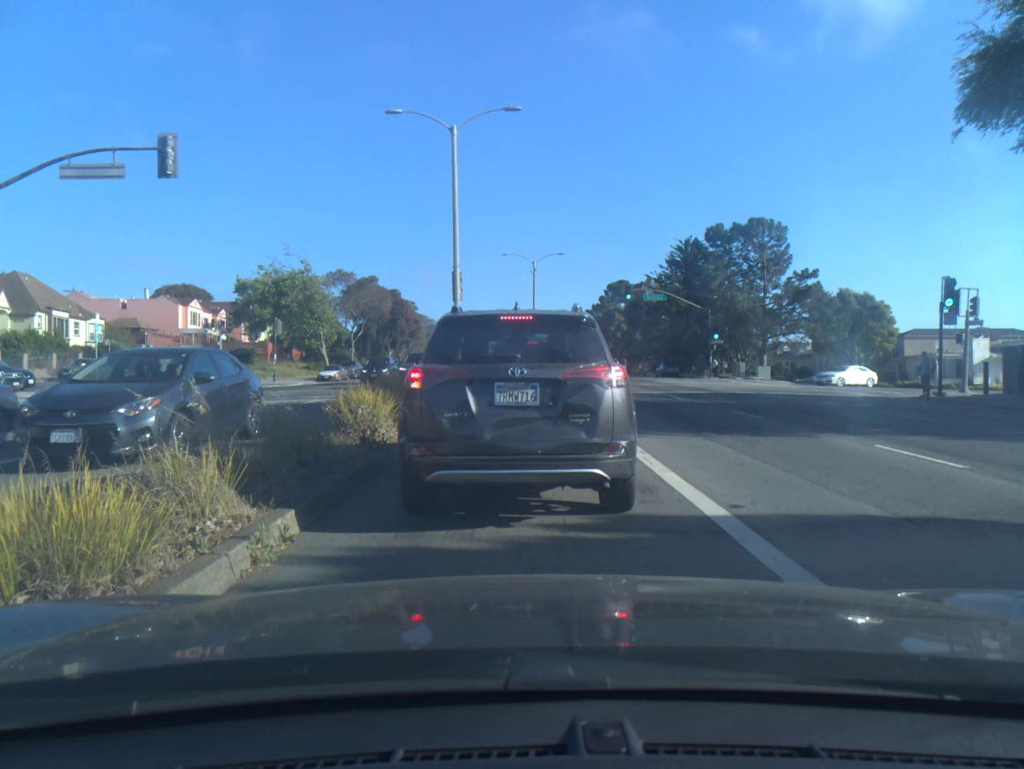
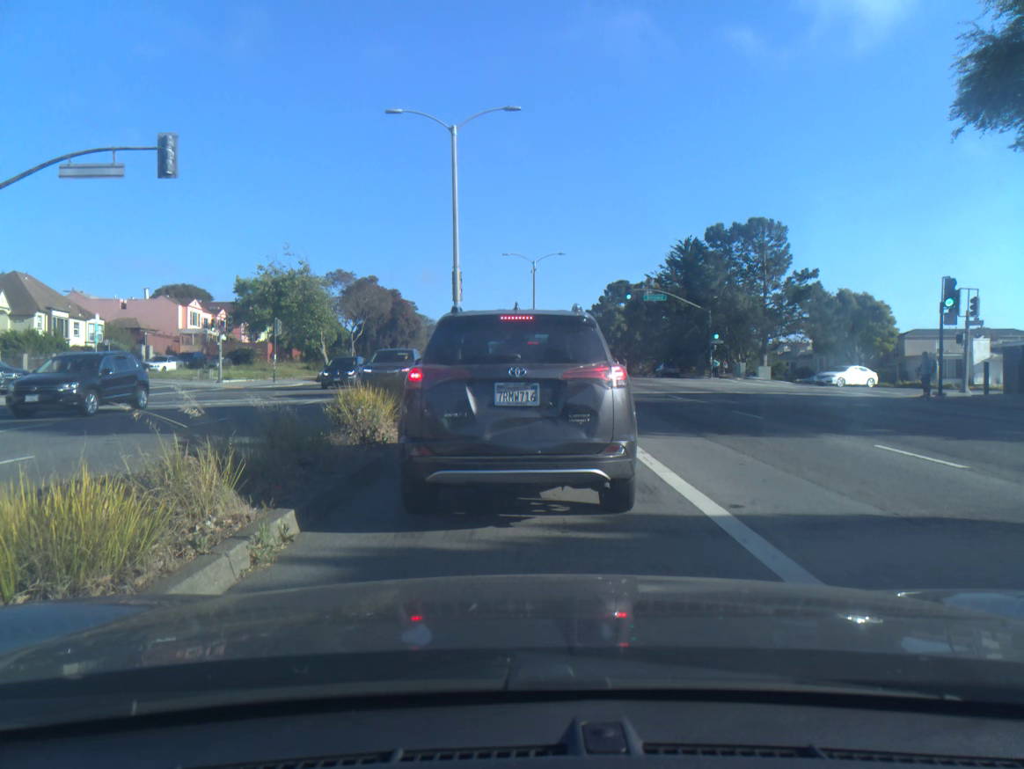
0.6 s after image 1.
(0.0, 0.0) m; 0°
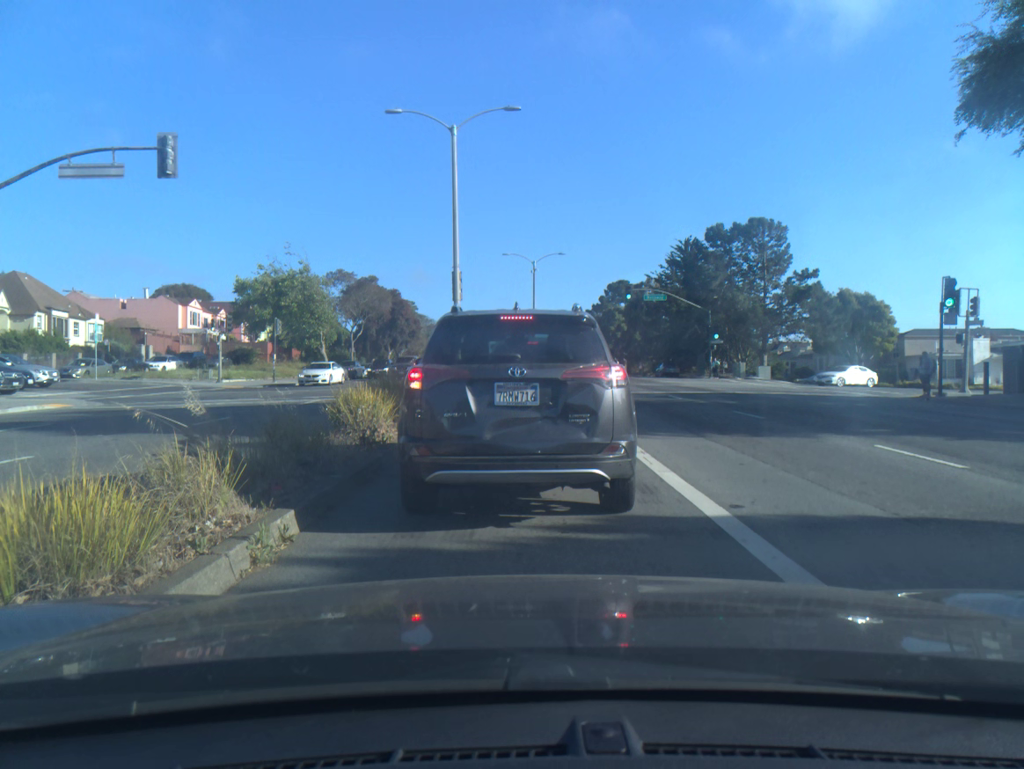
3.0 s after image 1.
(0.0, 0.0) m; 0°
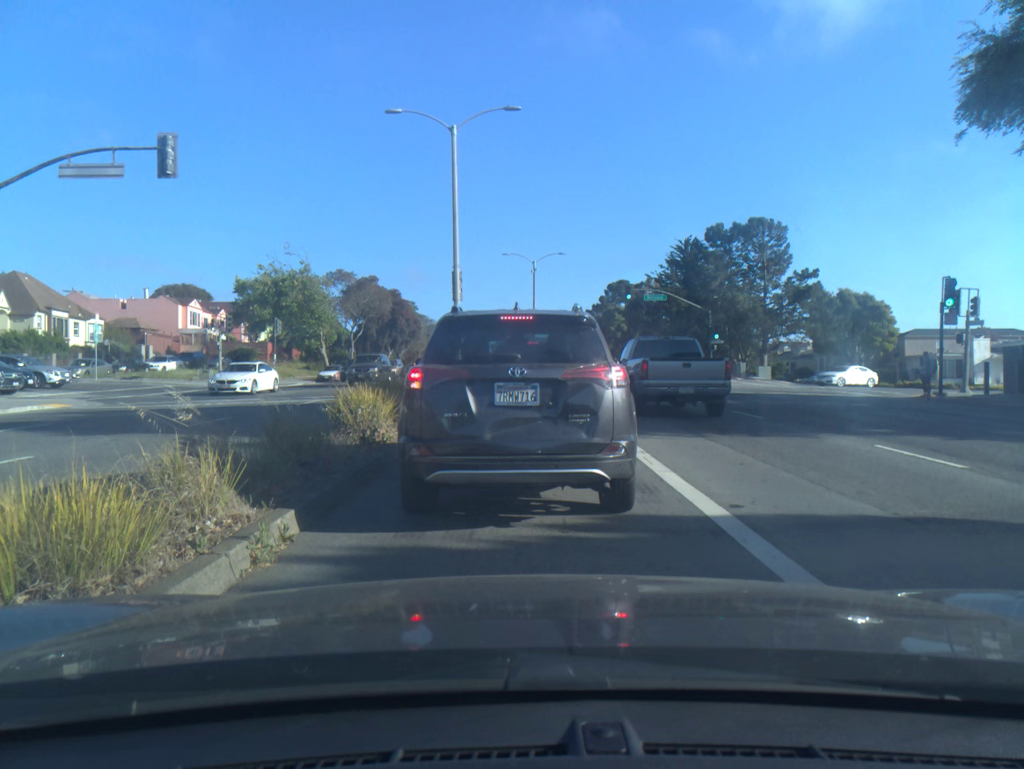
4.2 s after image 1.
(0.0, 0.0) m; 0°
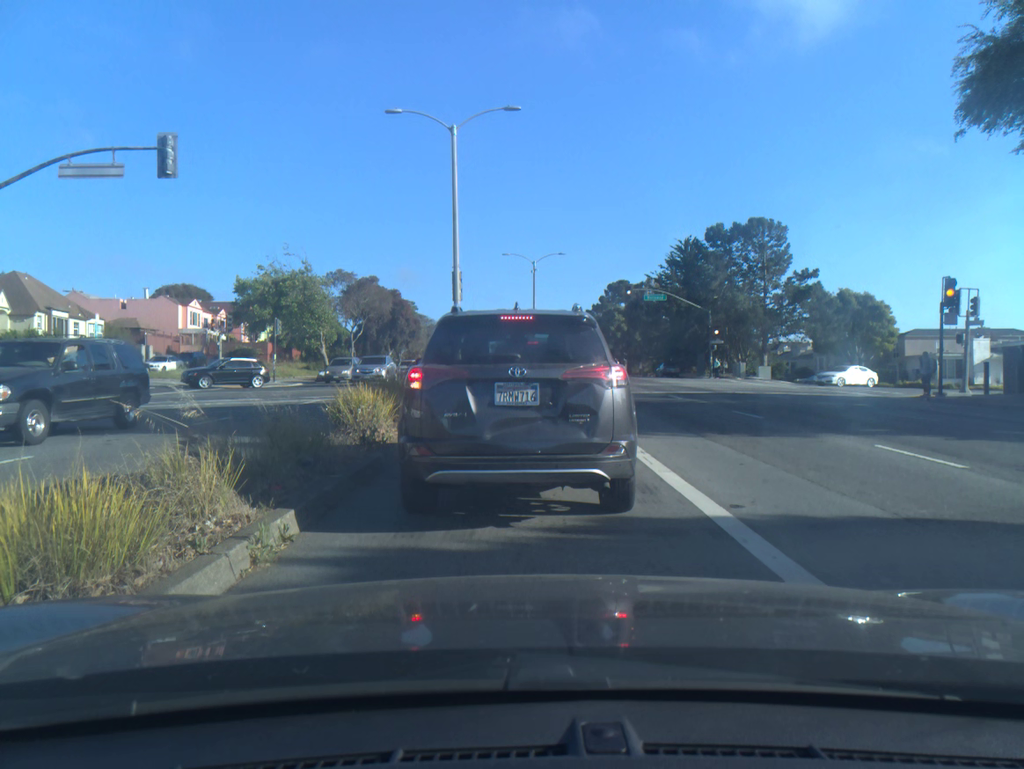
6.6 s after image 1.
(0.0, 0.0) m; 0°
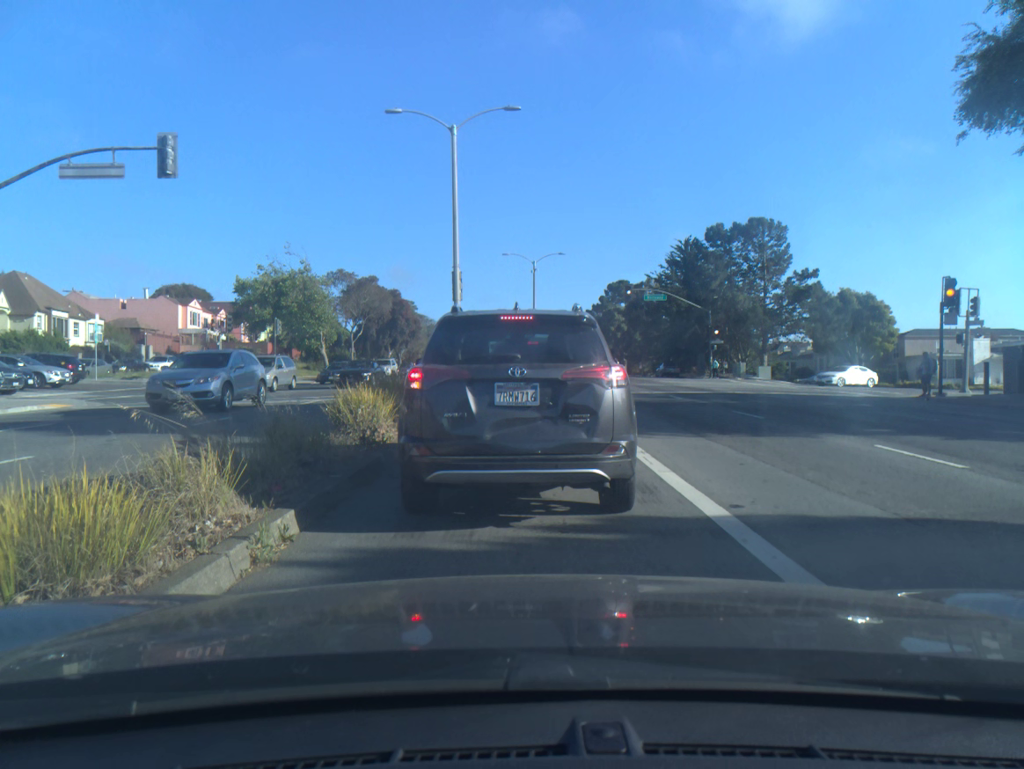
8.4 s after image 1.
(0.0, 0.0) m; 0°
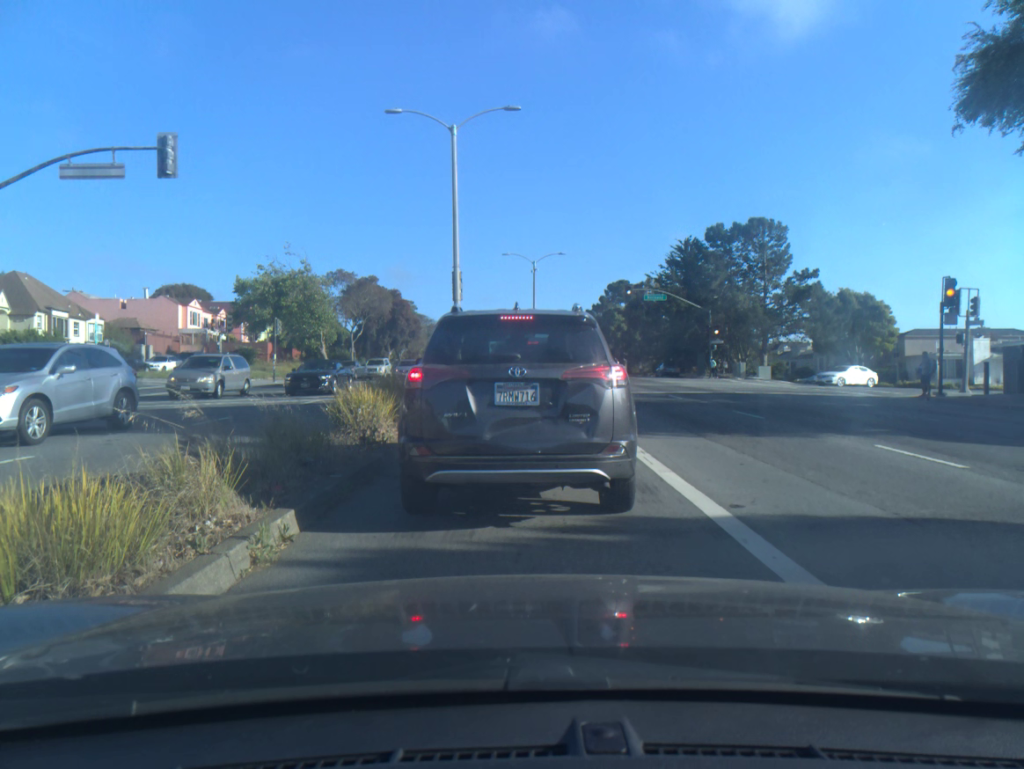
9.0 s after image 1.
(0.0, 0.0) m; 0°
